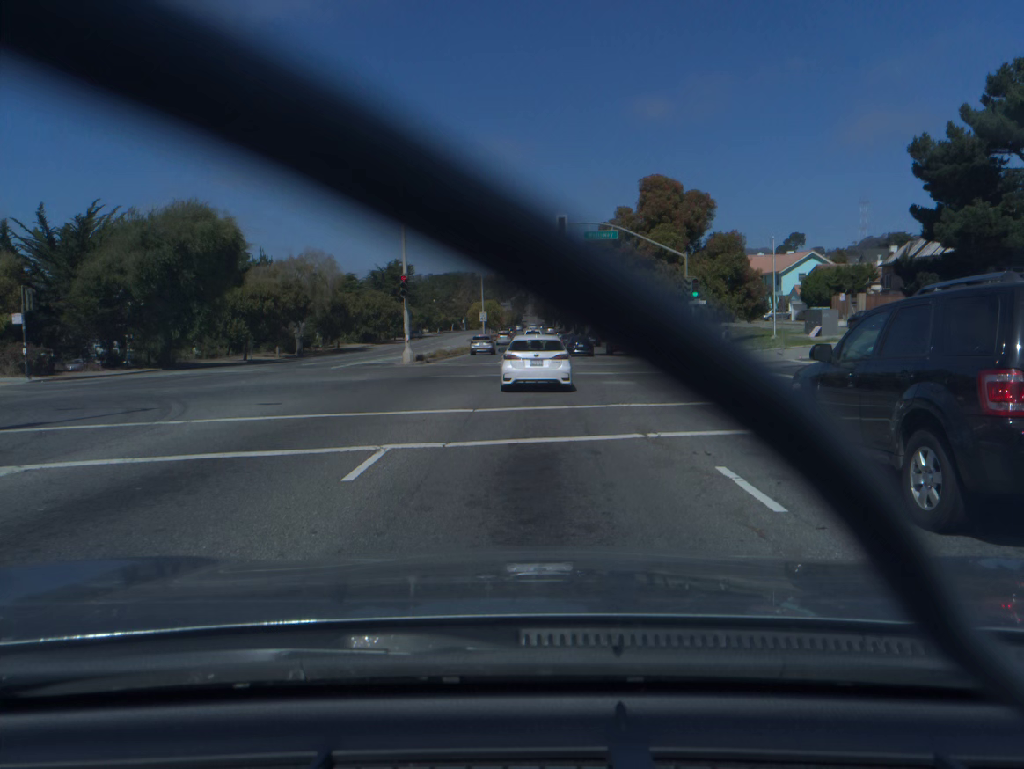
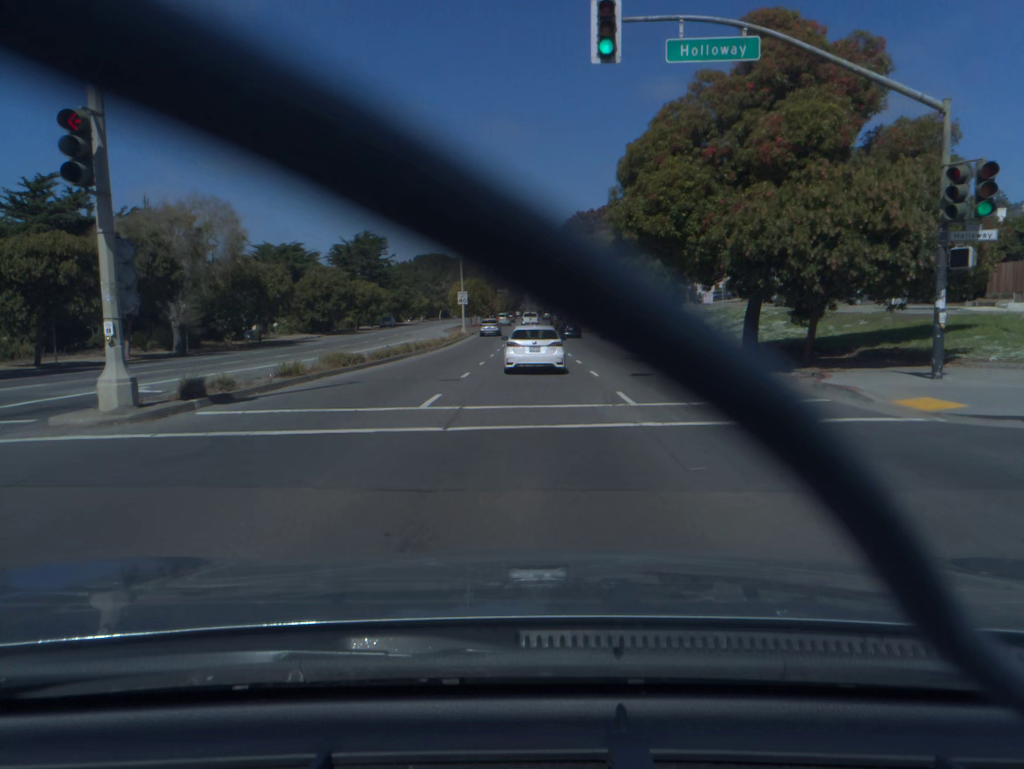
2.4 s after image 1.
(+0.1, +26.9) m; 0°
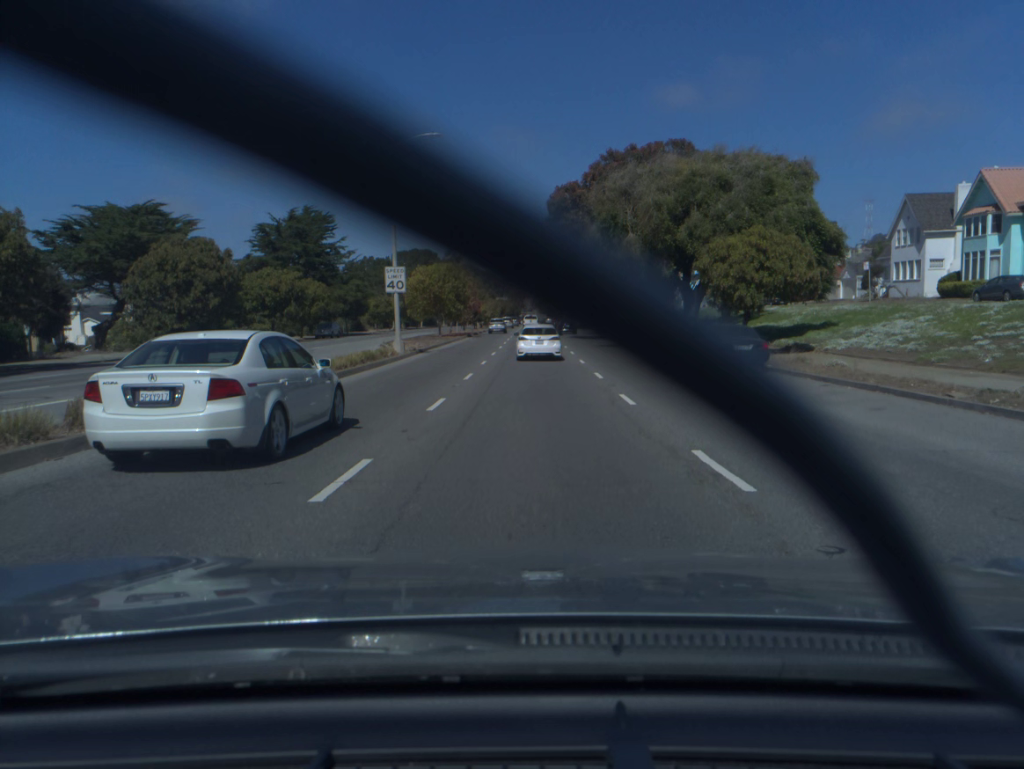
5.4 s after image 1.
(0.0, +36.5) m; 0°
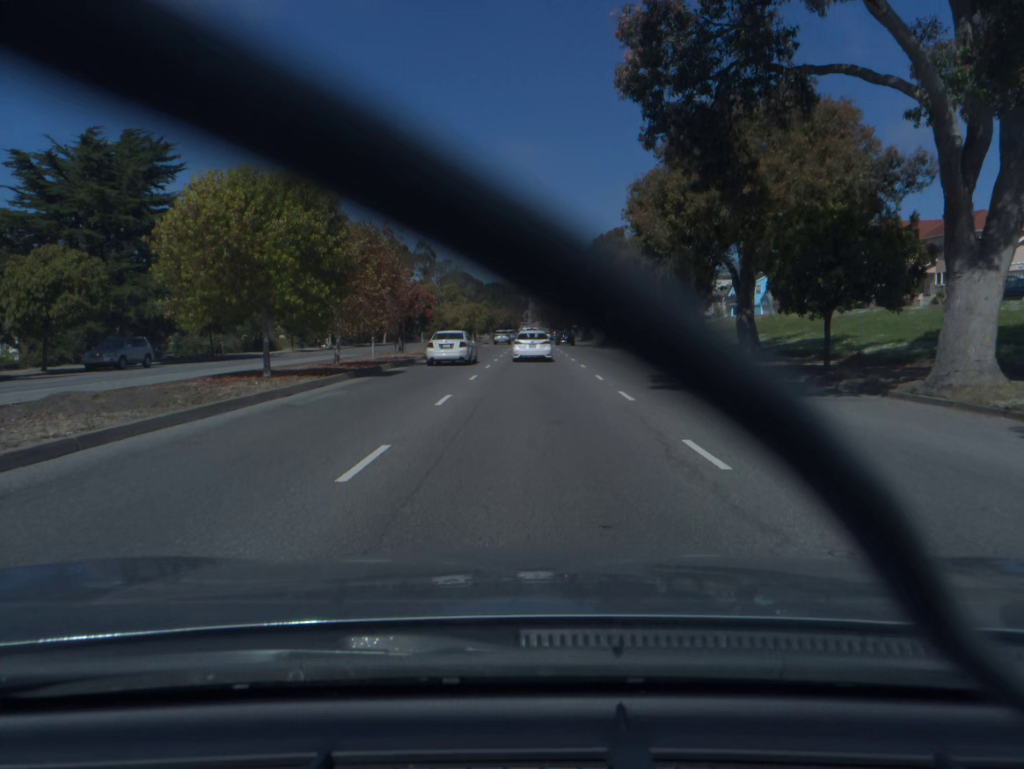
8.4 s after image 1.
(0.0, +43.0) m; 0°
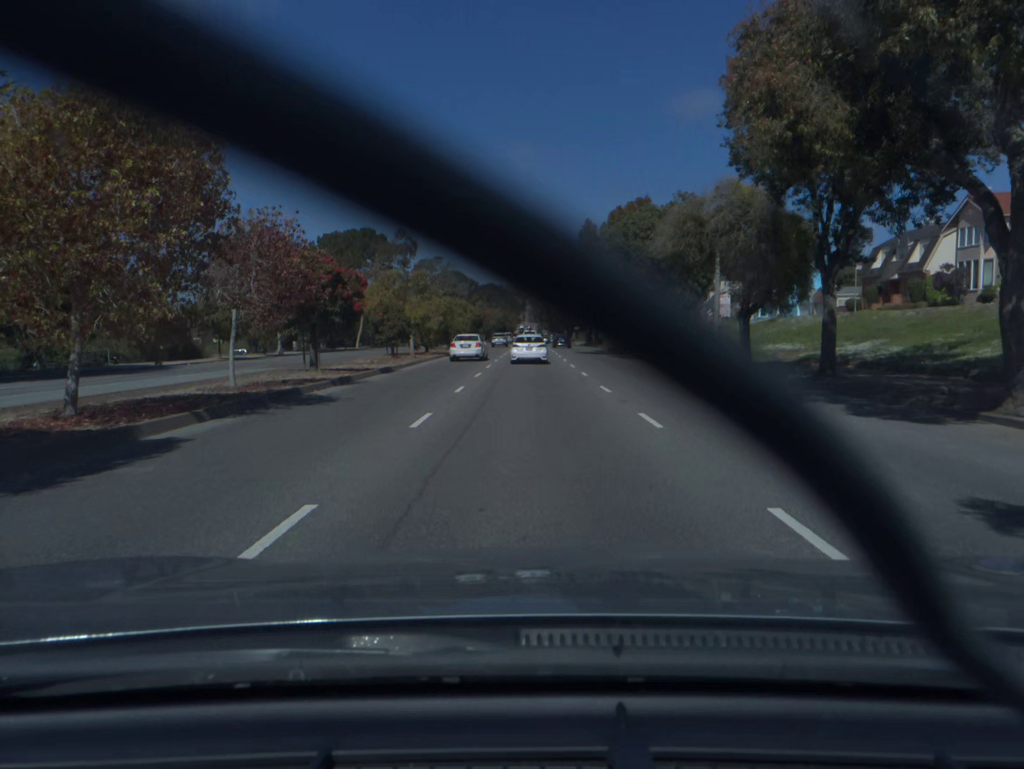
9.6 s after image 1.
(0.0, +17.6) m; 0°
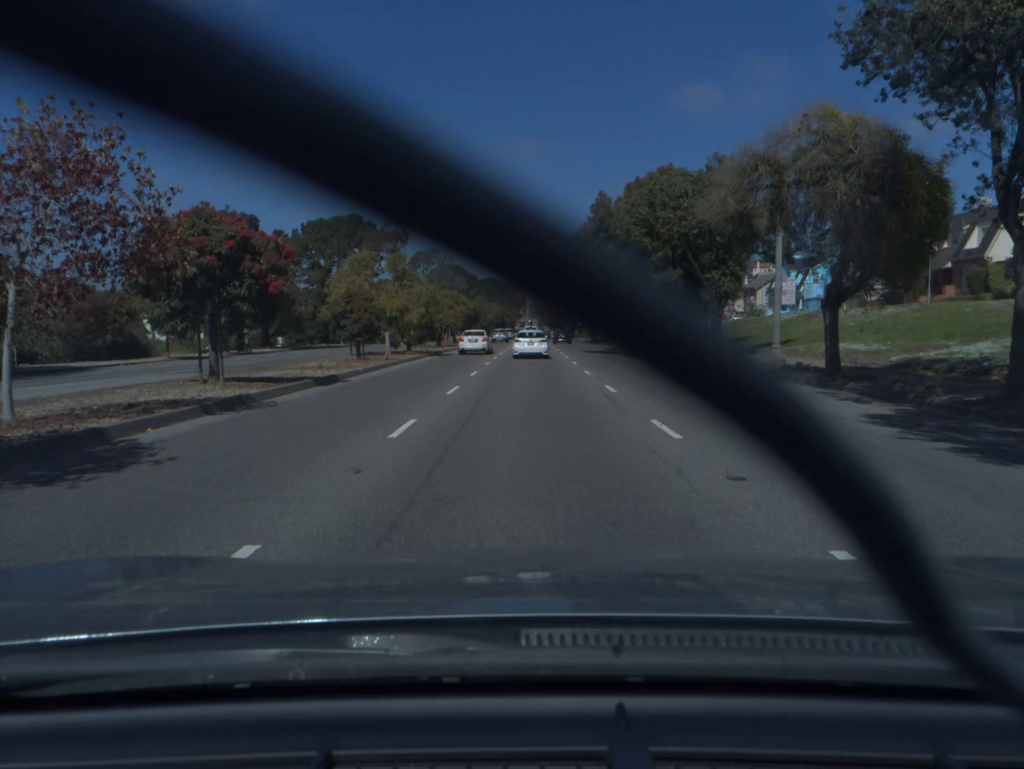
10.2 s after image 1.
(0.0, +8.8) m; 0°
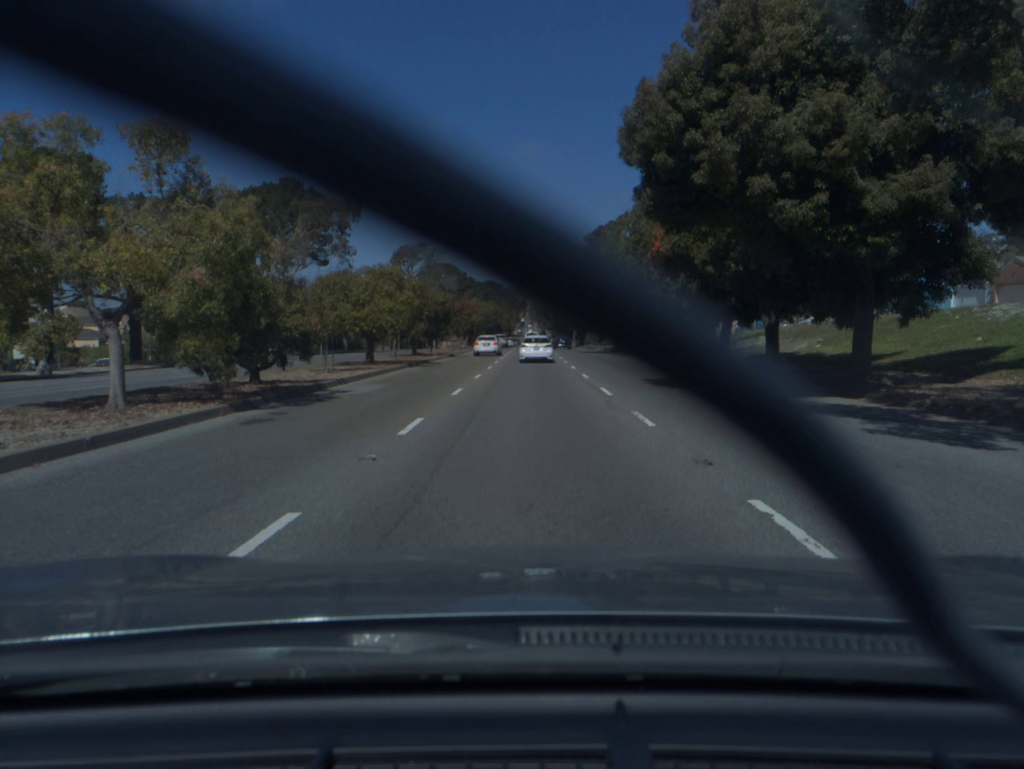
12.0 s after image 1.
(0.0, +27.8) m; 0°
